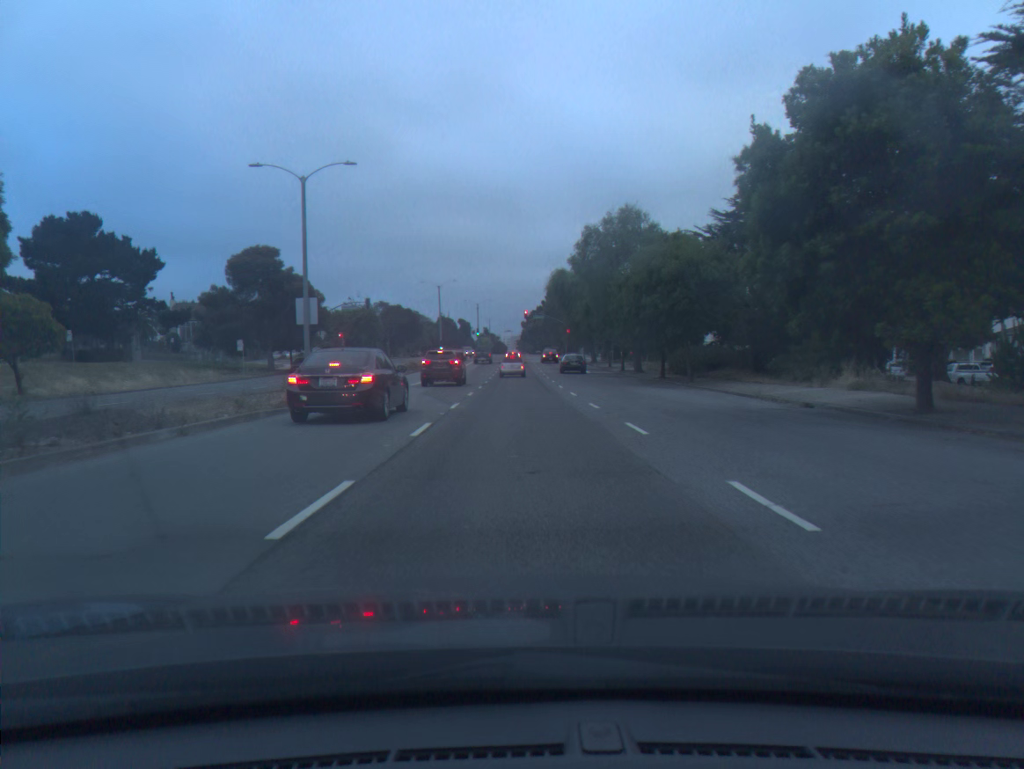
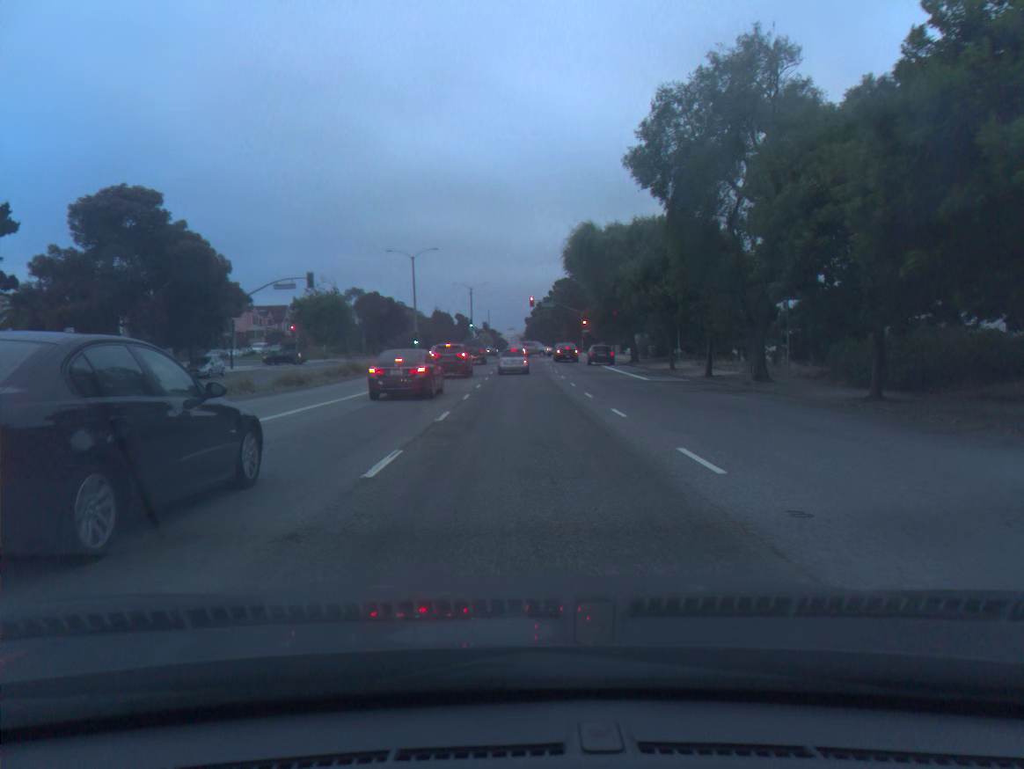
(0.0, +26.4) m; 0°
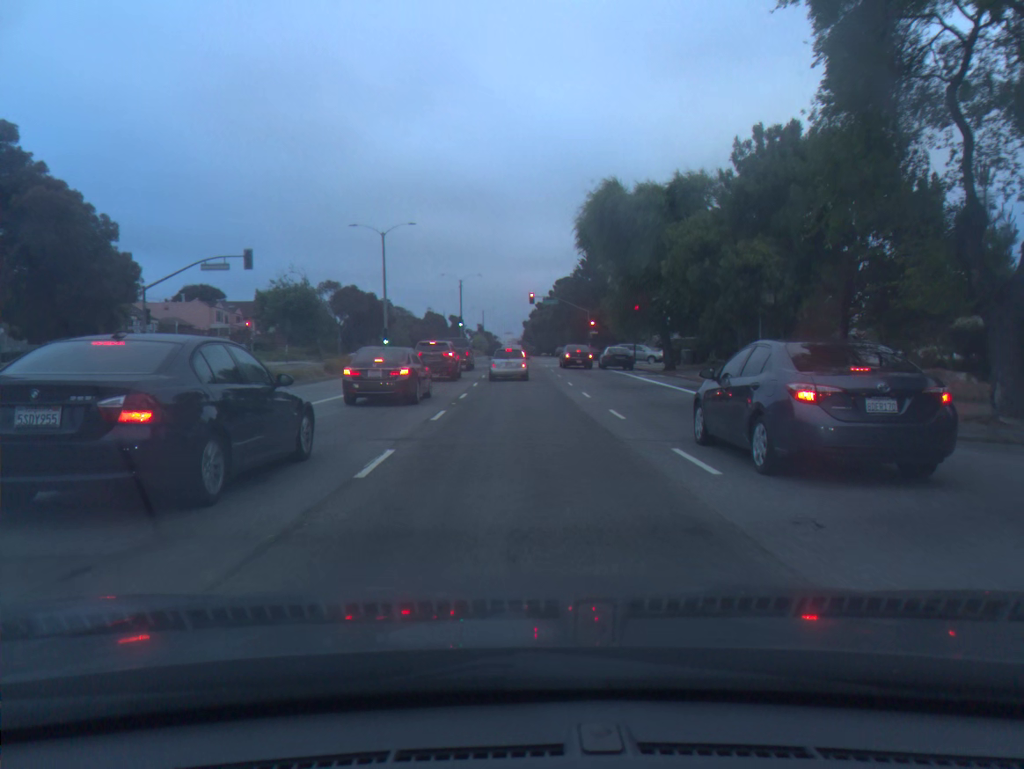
(0.0, +14.5) m; 0°
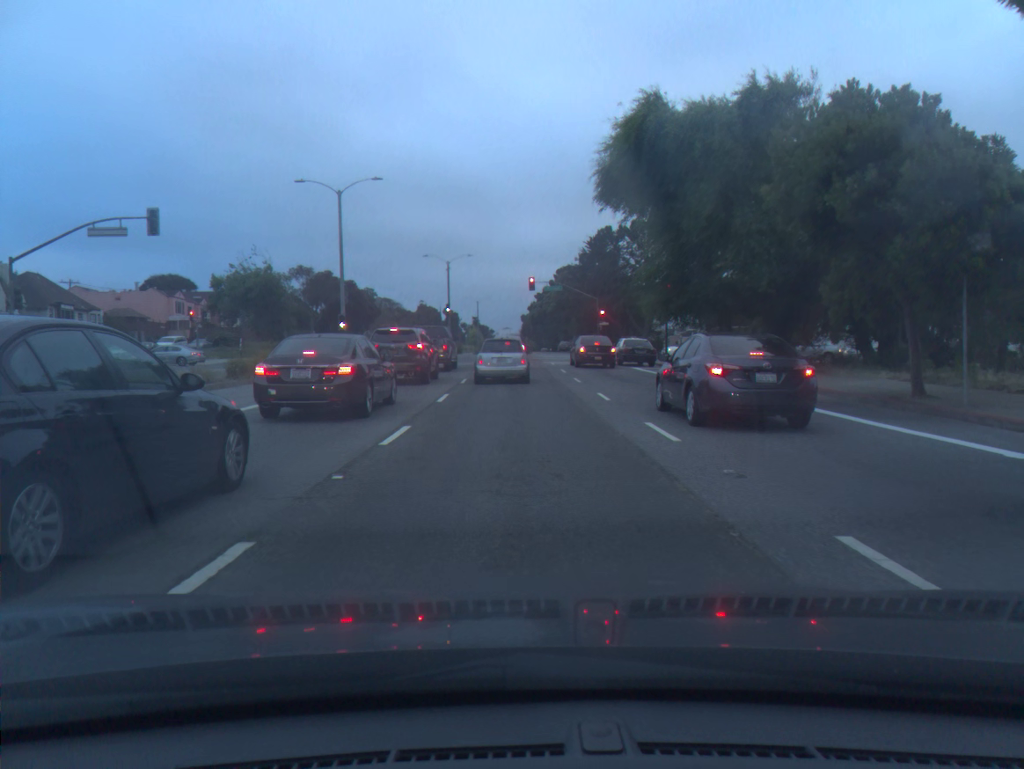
(0.0, +12.7) m; 0°
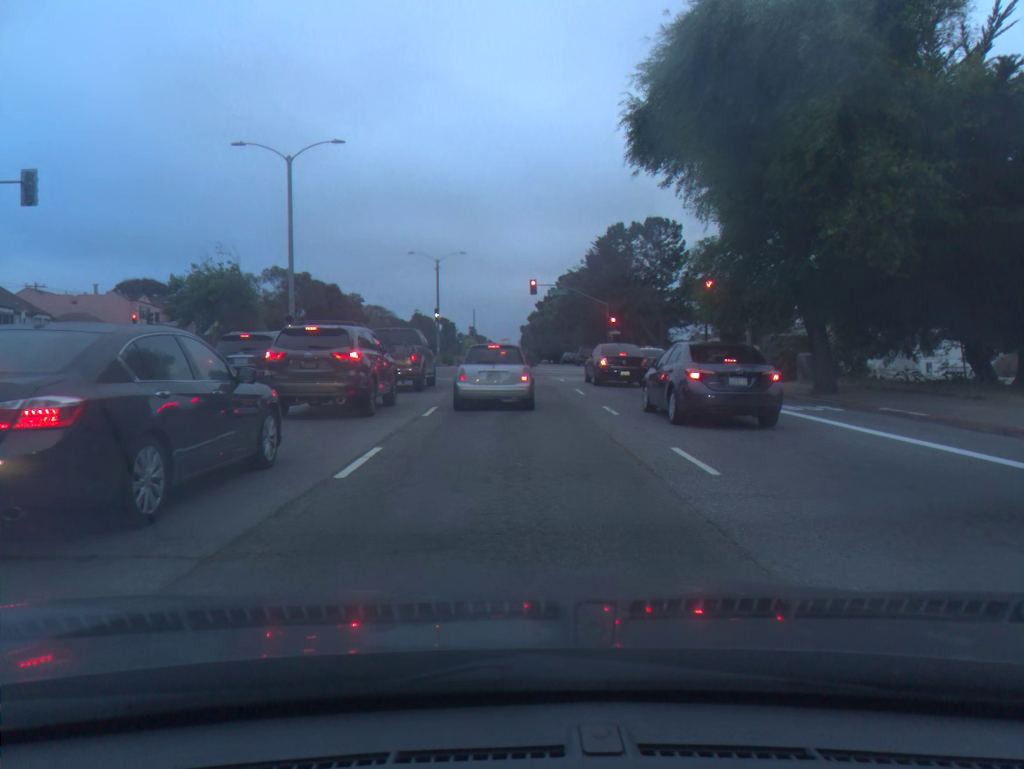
(0.0, +9.4) m; 0°
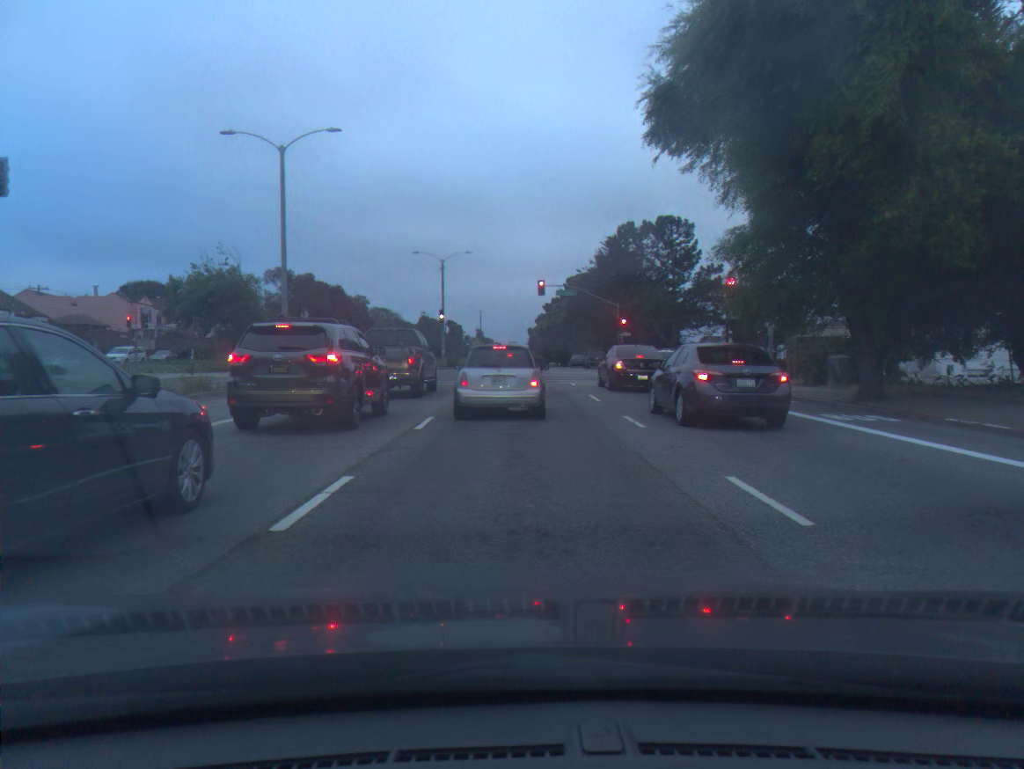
(0.0, +2.3) m; -1°
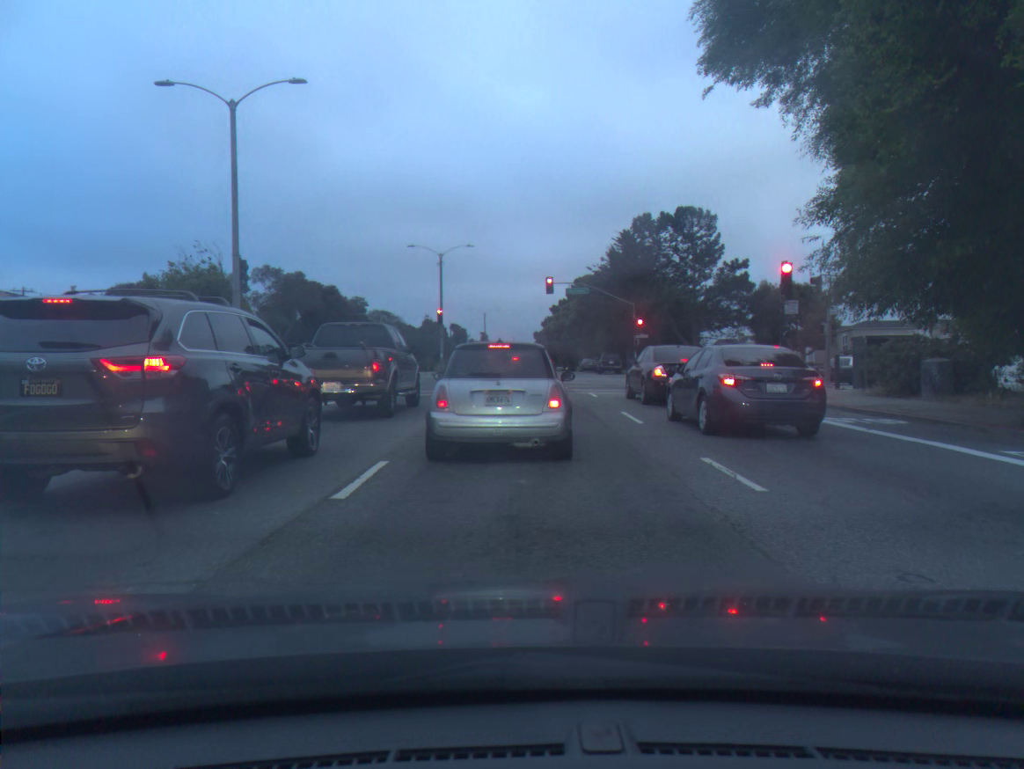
(0.0, +6.0) m; +1°
